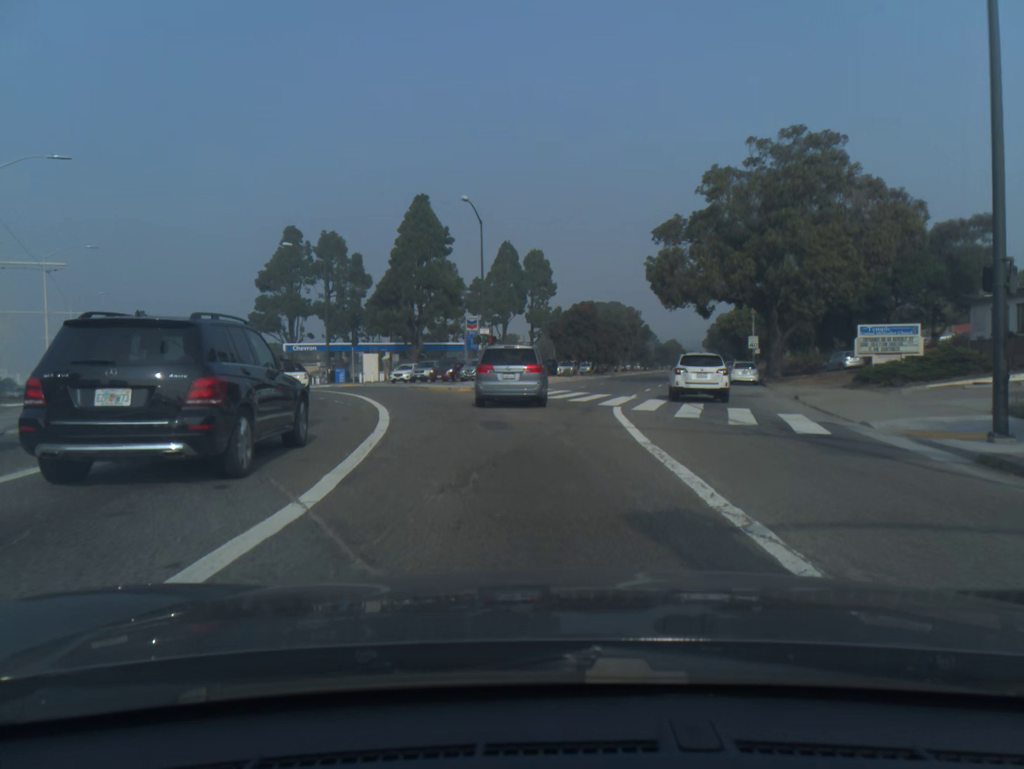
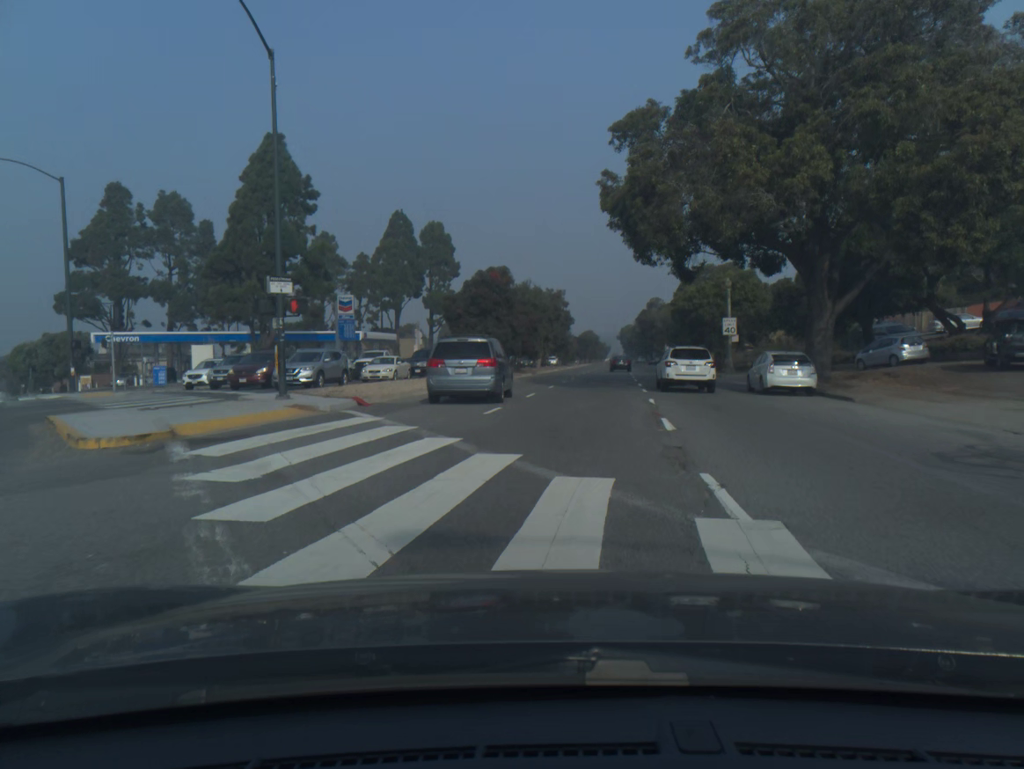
(+1.0, +23.4) m; +6°
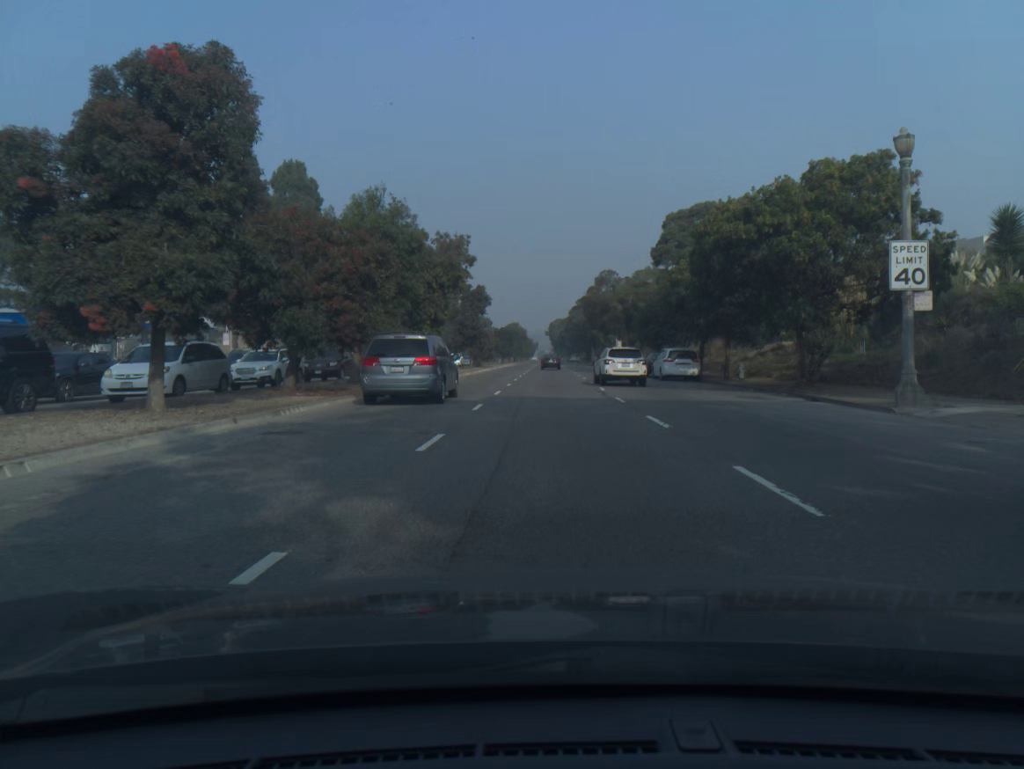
(+2.1, +35.9) m; +5°
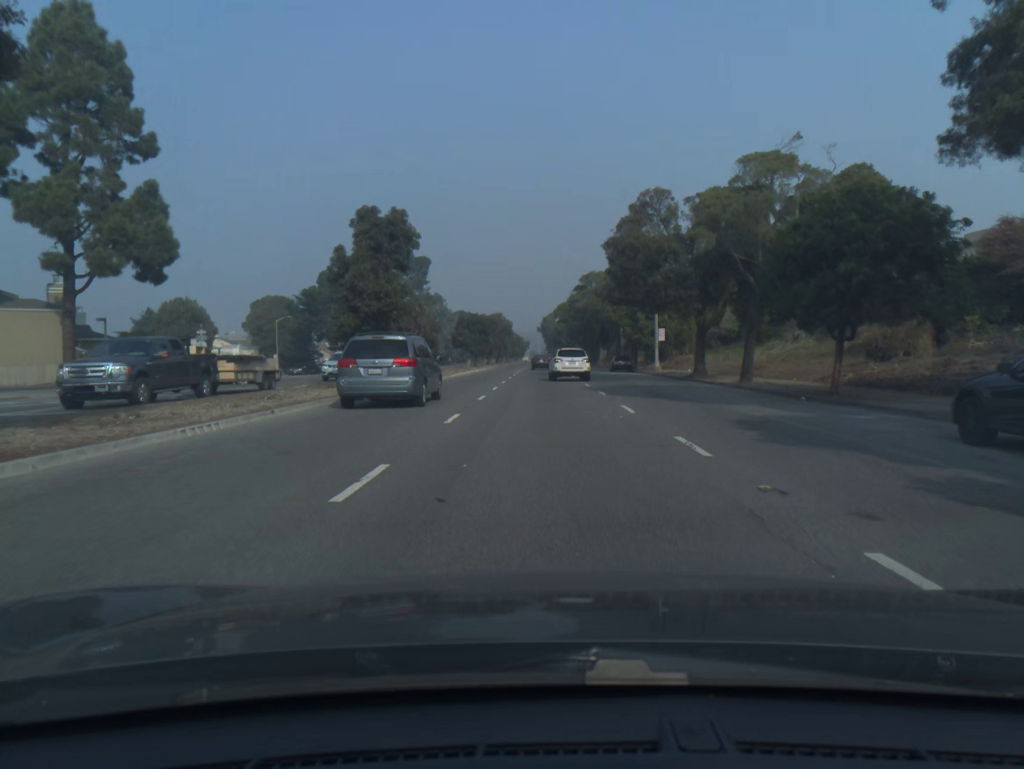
(+0.4, +40.2) m; +1°
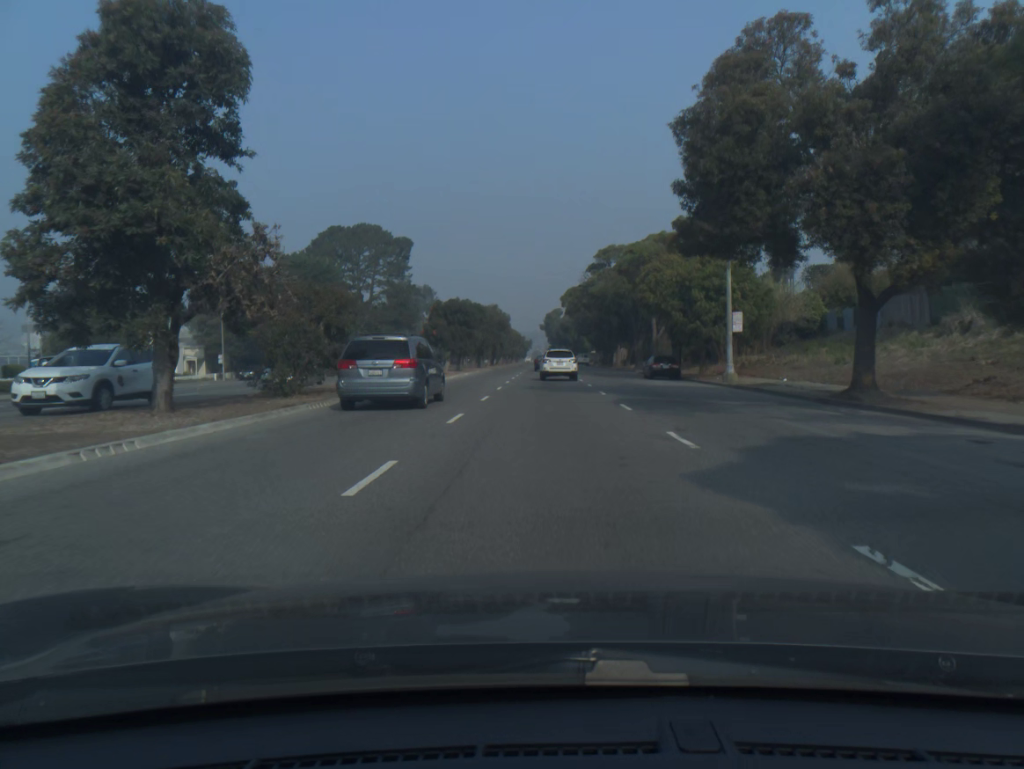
(-0.1, +21.2) m; 0°
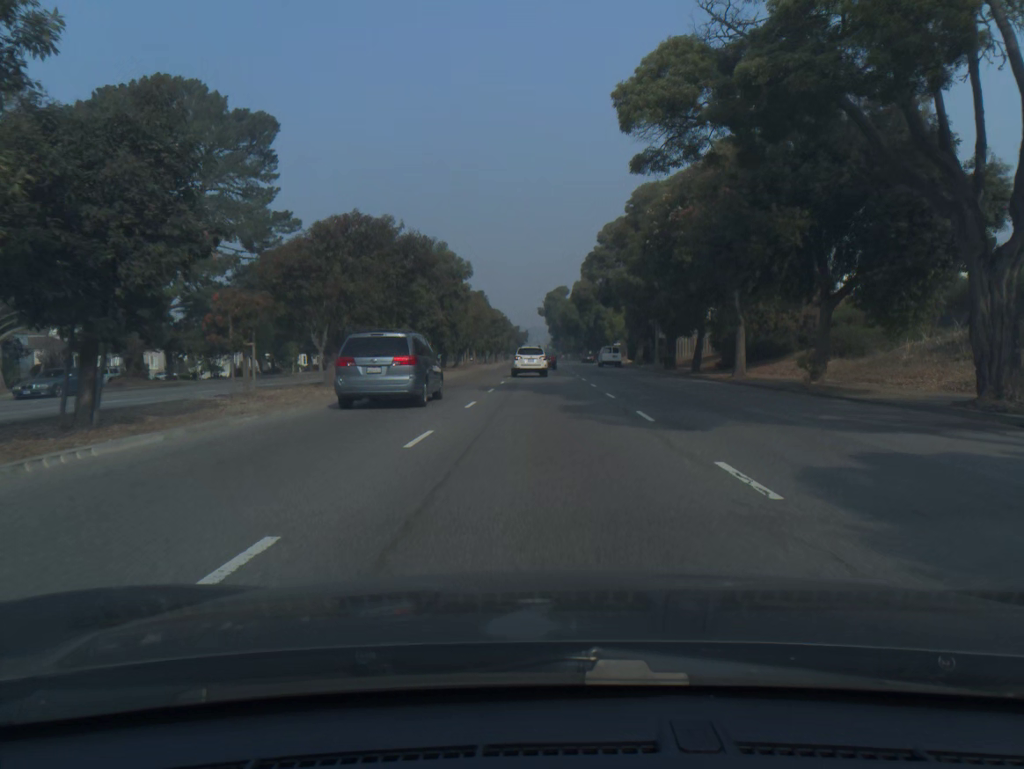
(+0.2, +55.7) m; 0°
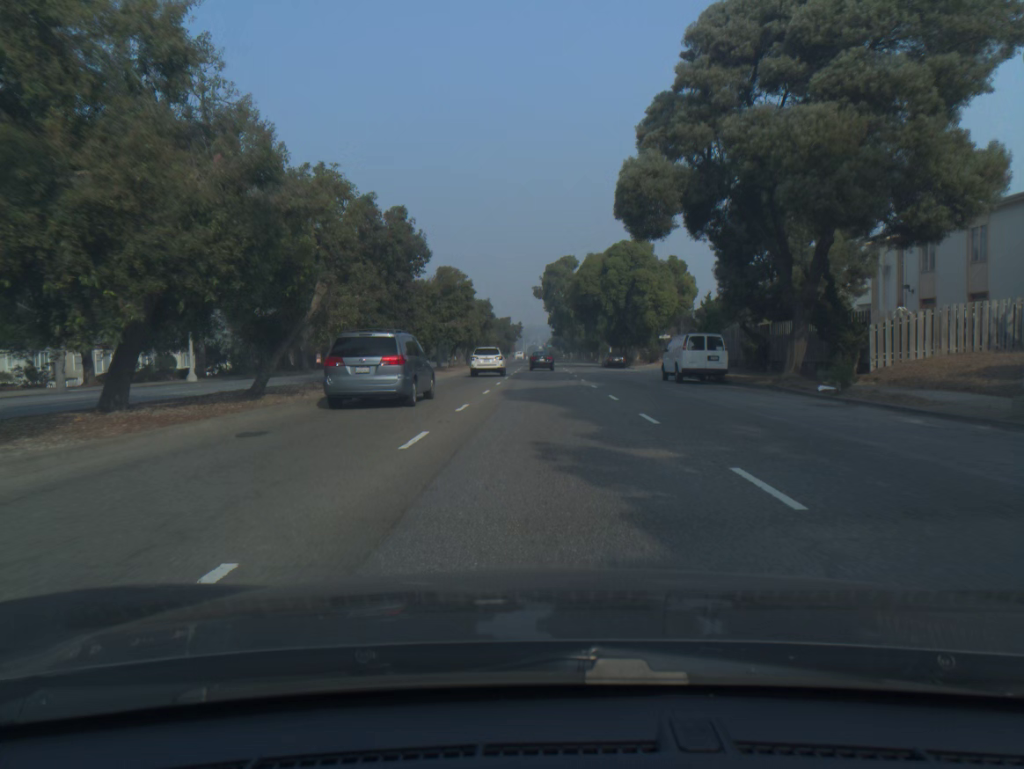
(0.0, +45.0) m; 0°
